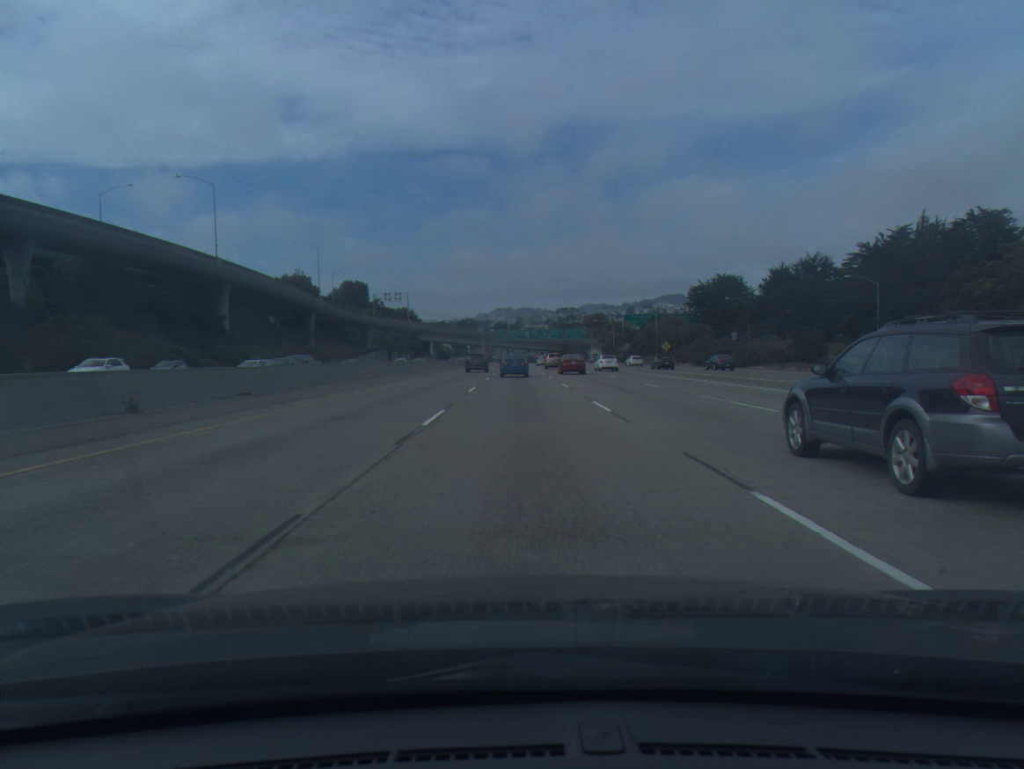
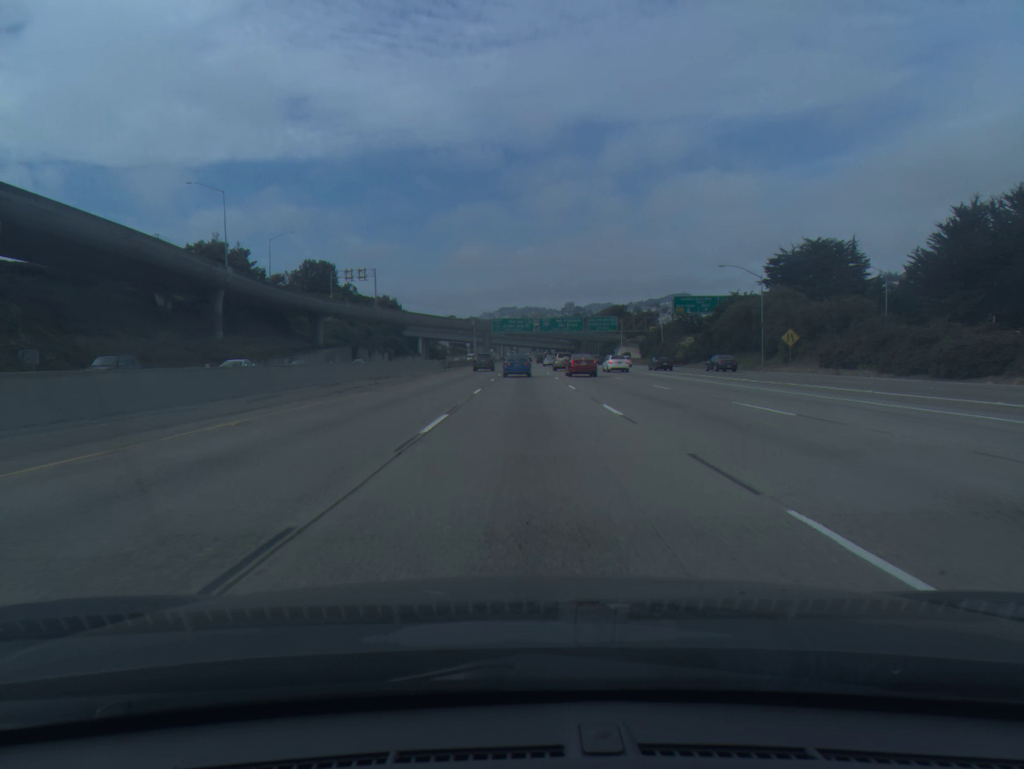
(-0.1, +57.7) m; 0°
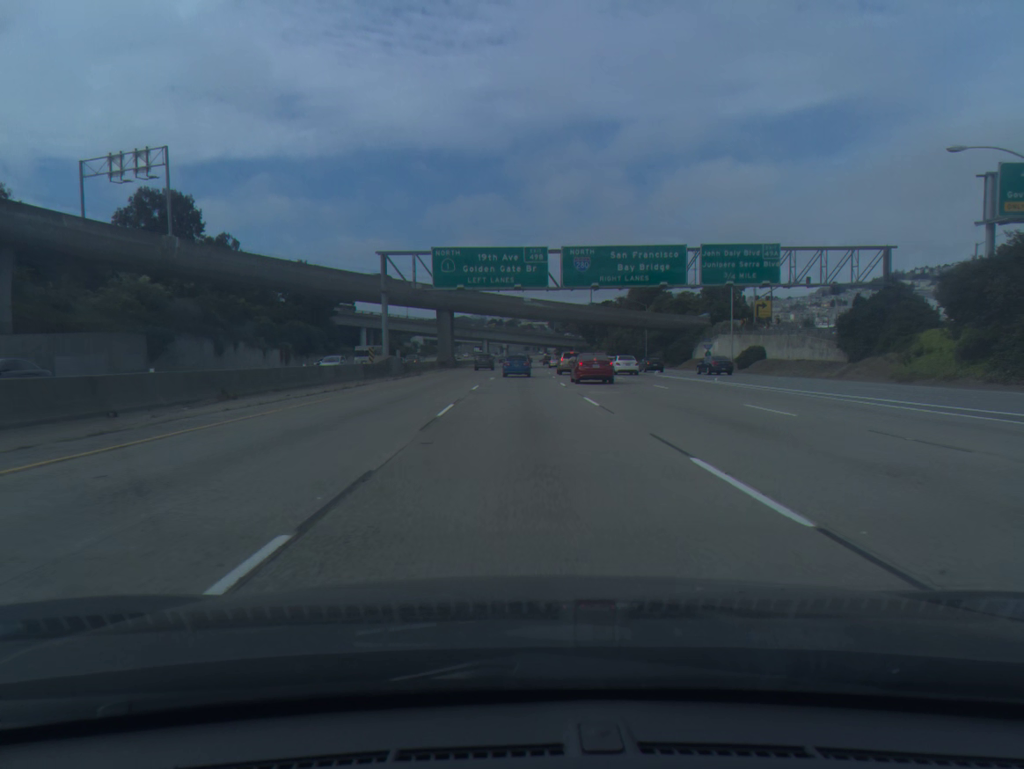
(+0.2, +96.2) m; +1°
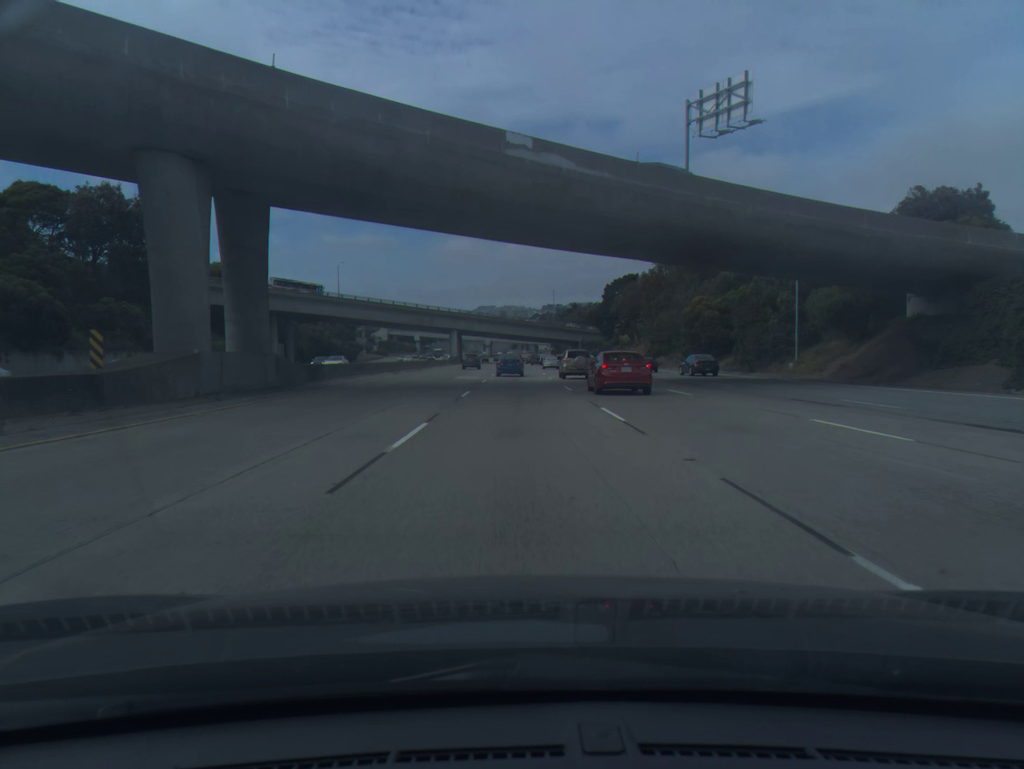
(+0.7, +76.5) m; +1°
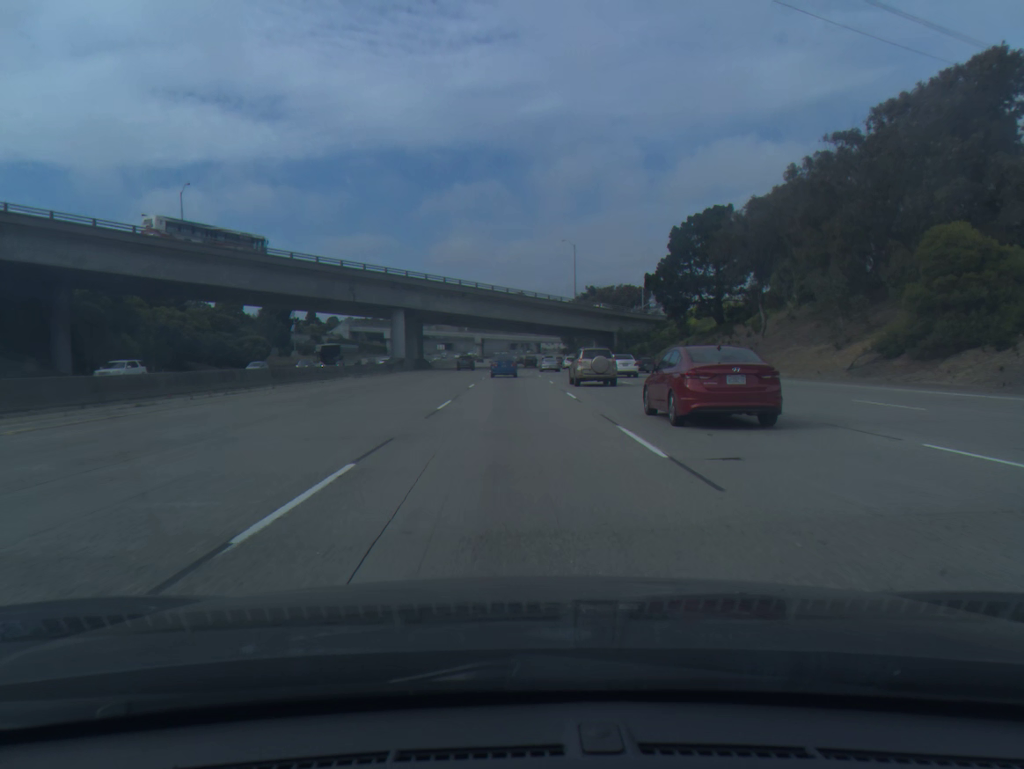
(+0.3, +76.3) m; 0°
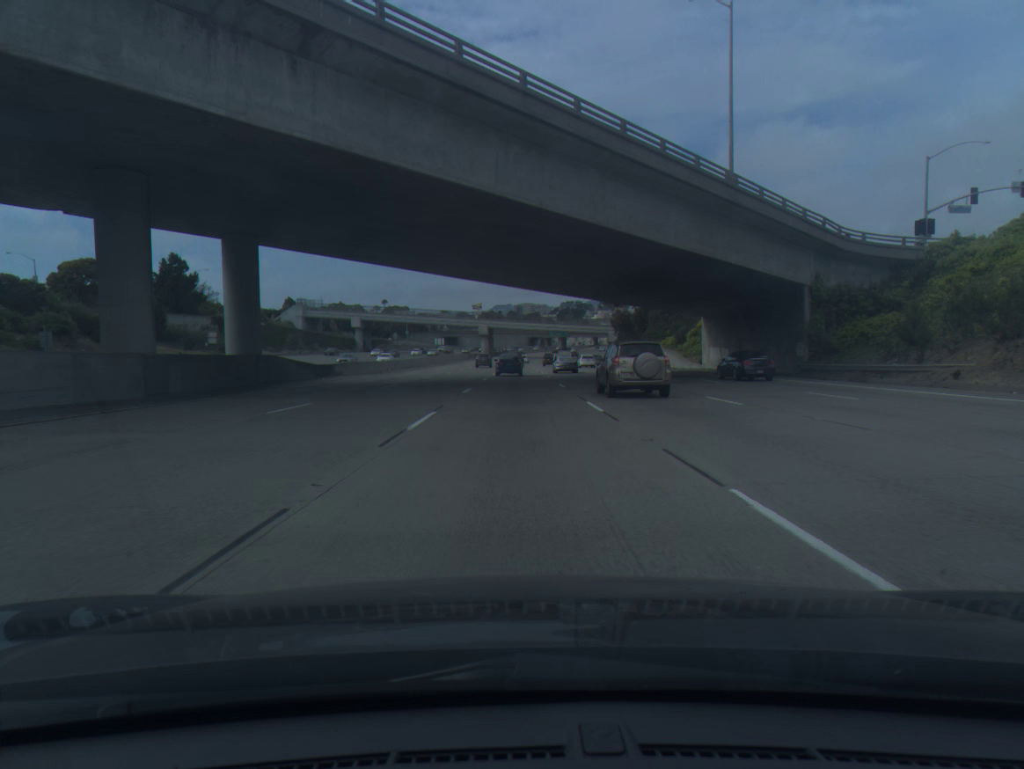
(-1.1, +77.6) m; -1°
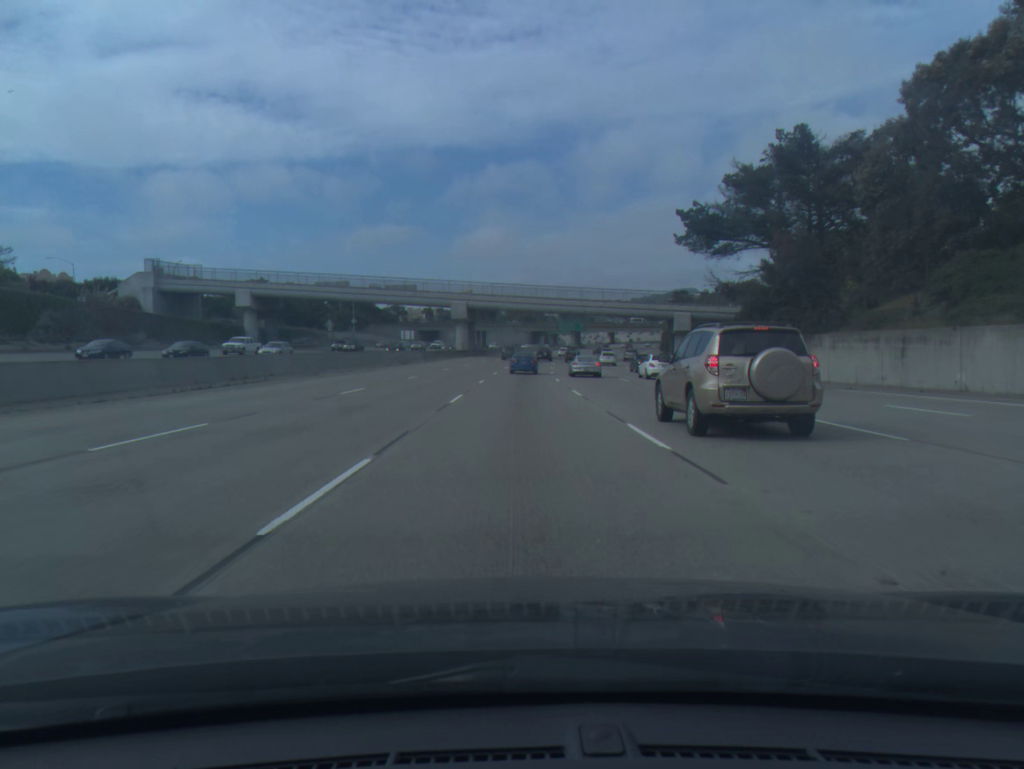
(-0.3, +78.1) m; 0°
